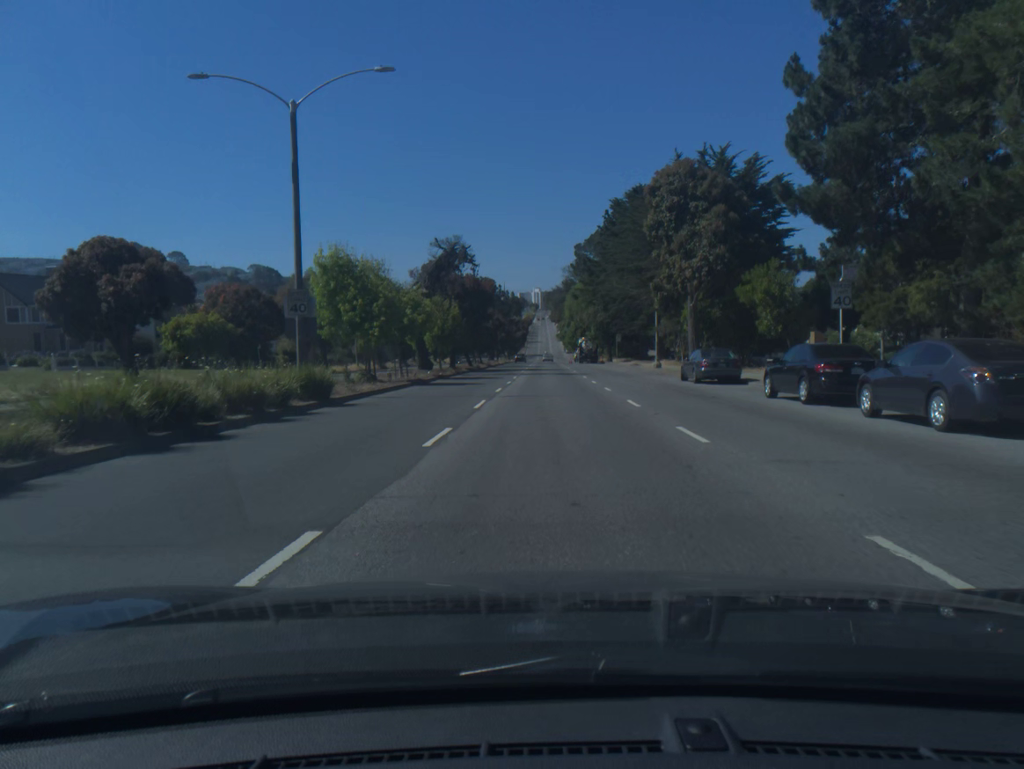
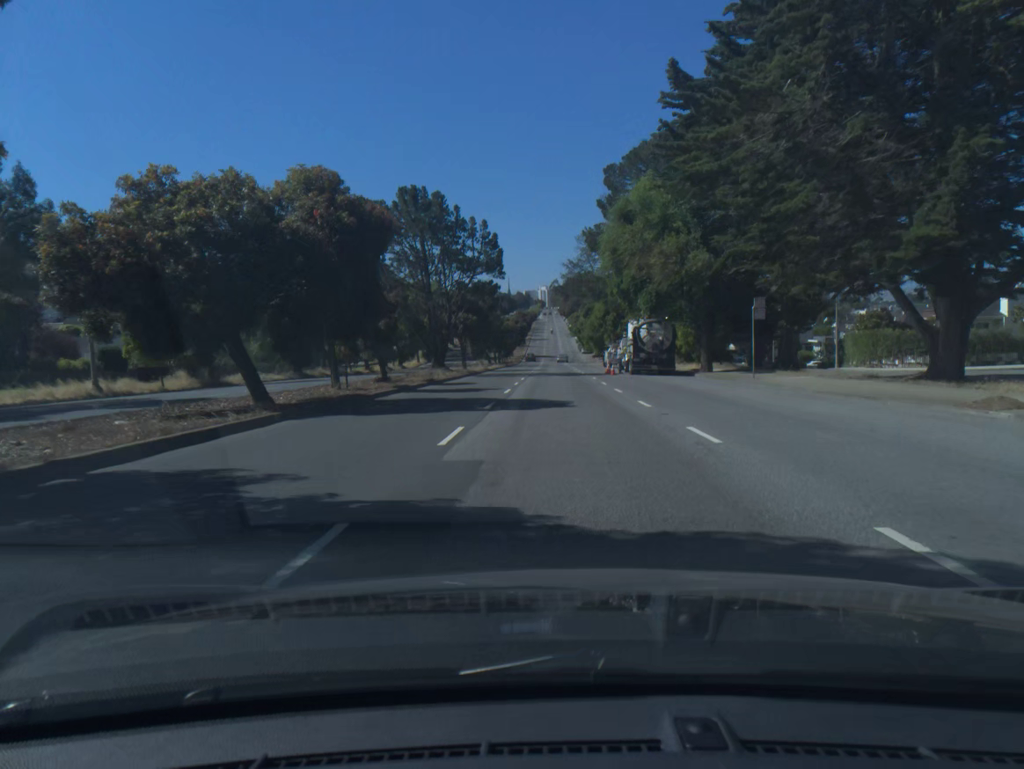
(-0.1, +58.6) m; 0°
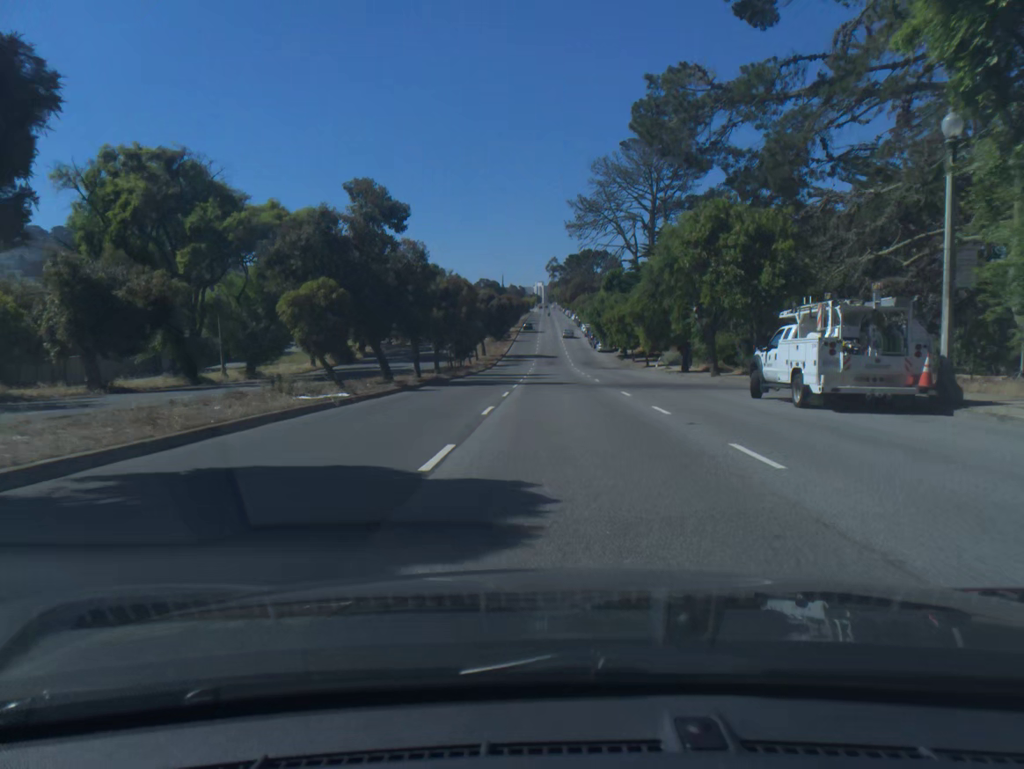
(+0.1, +60.5) m; 0°
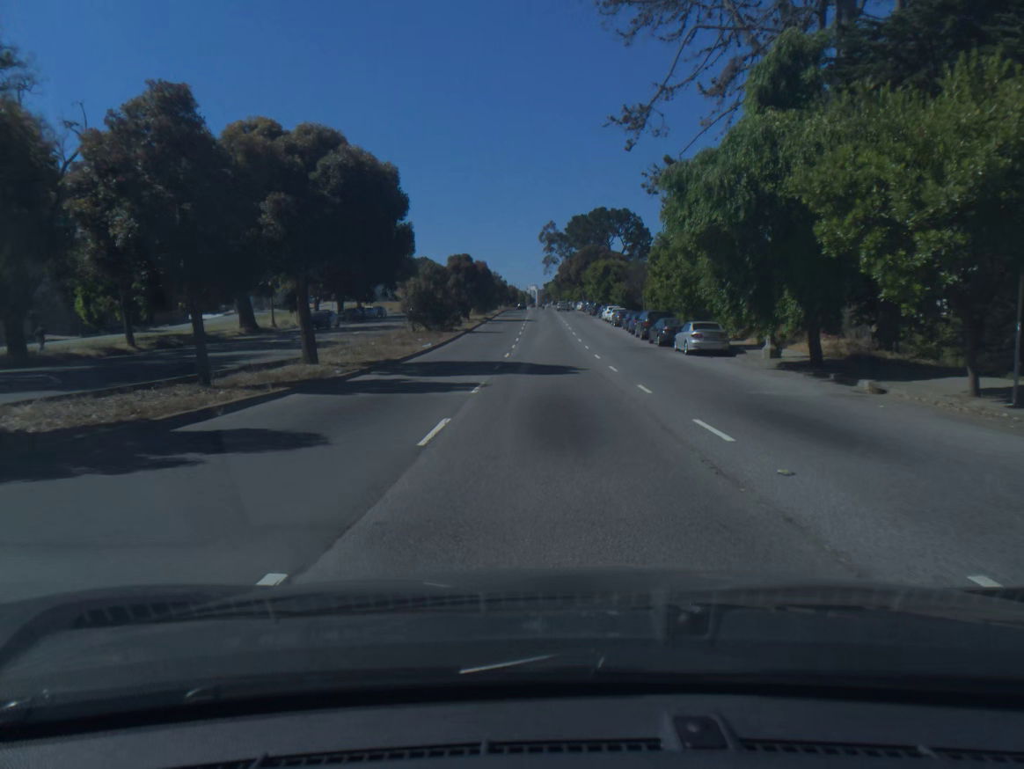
(+0.2, +64.1) m; 0°
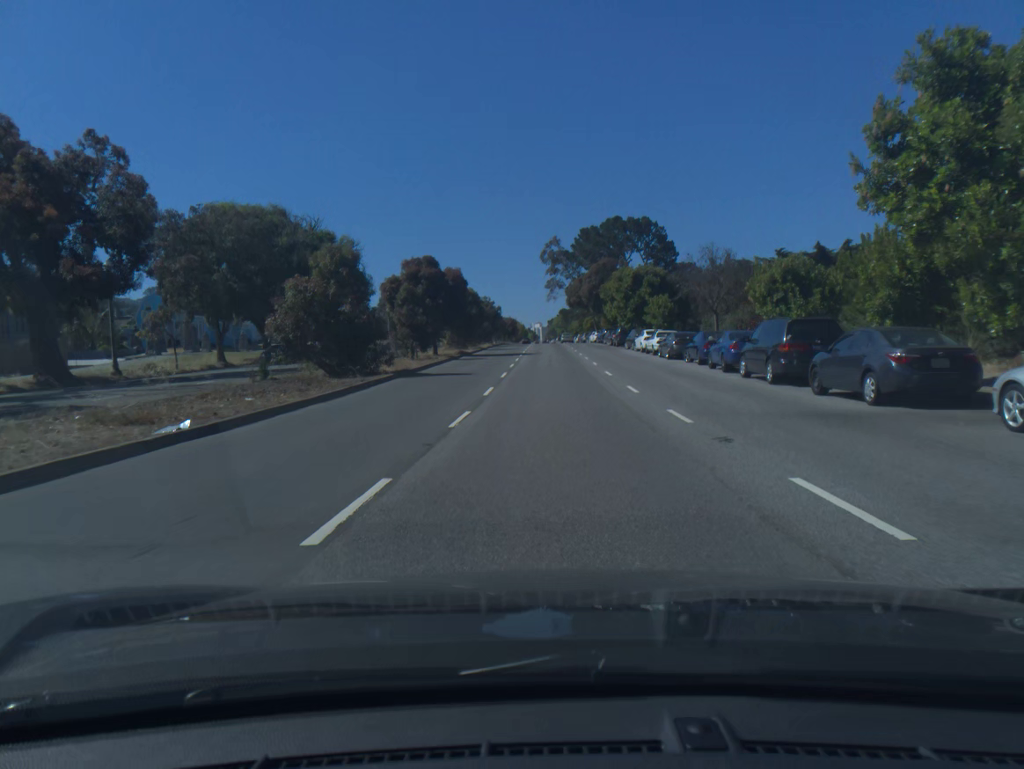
(0.0, +26.3) m; 0°
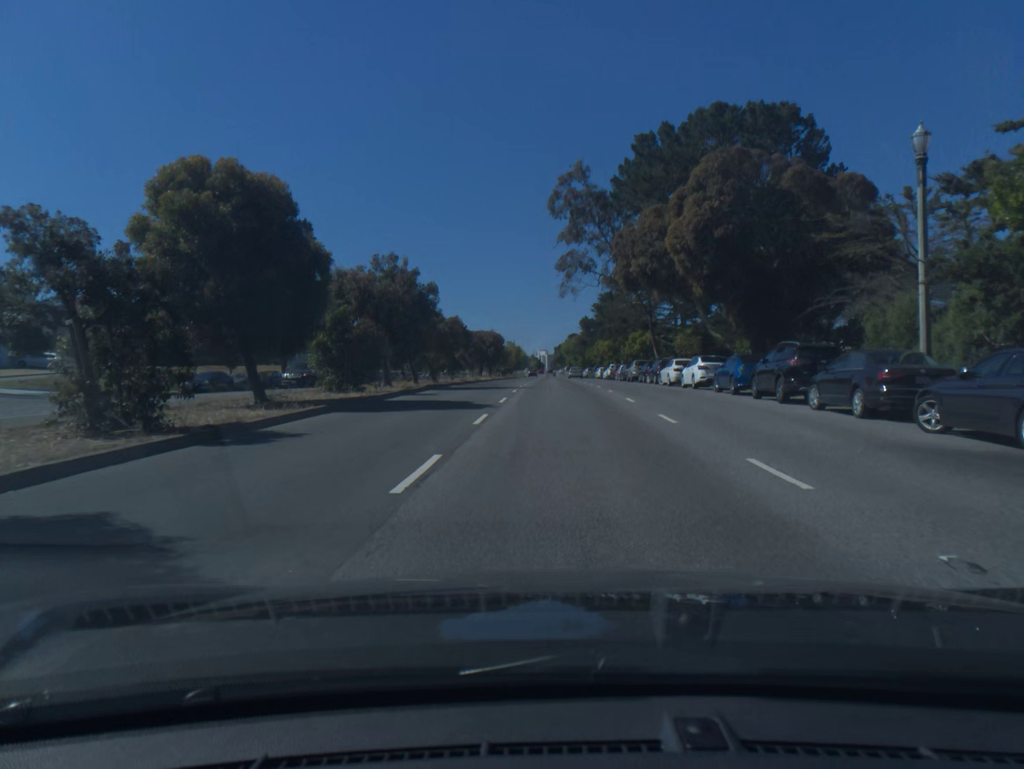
(-0.1, +62.4) m; 0°
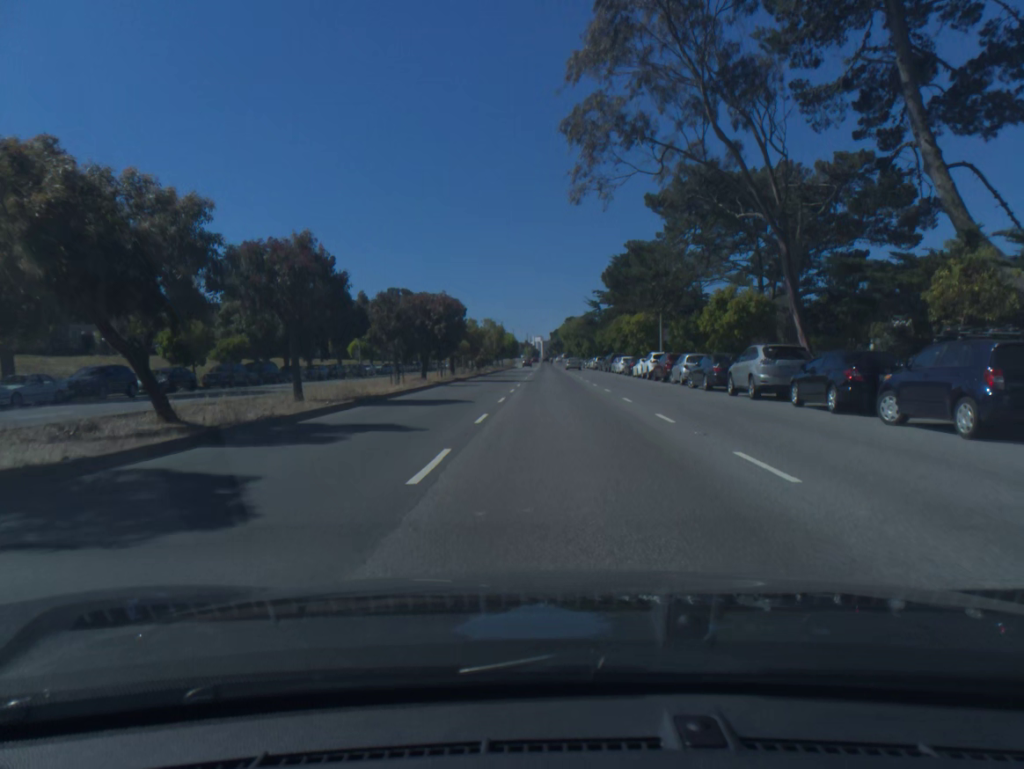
(+0.1, +35.4) m; 0°
